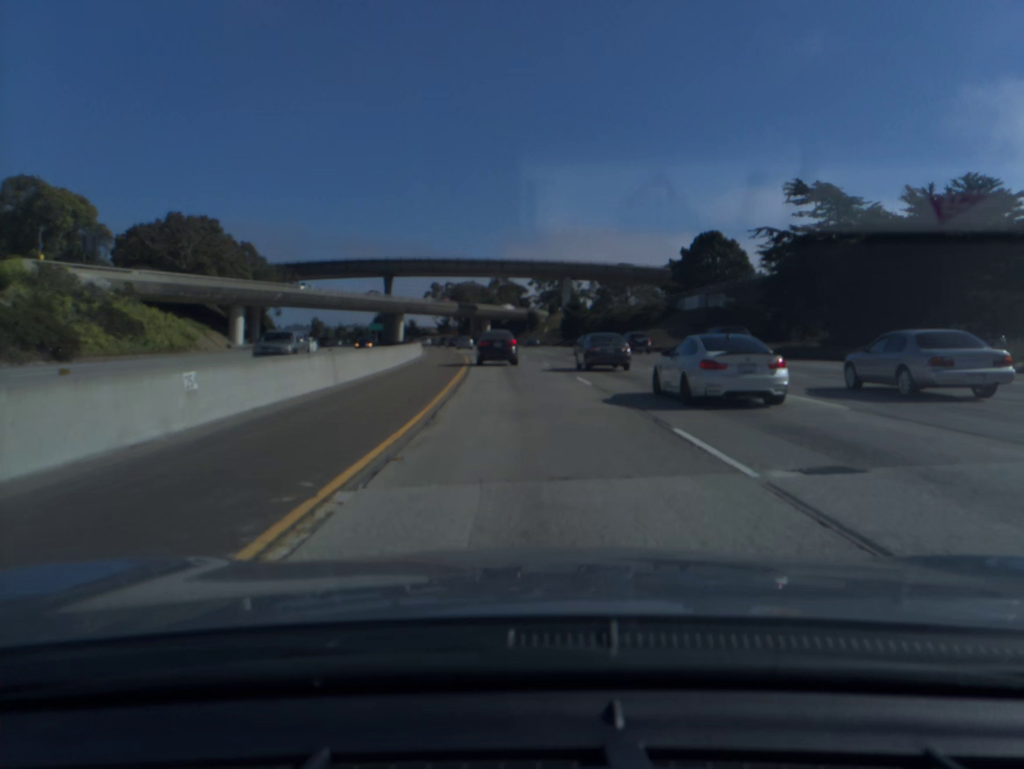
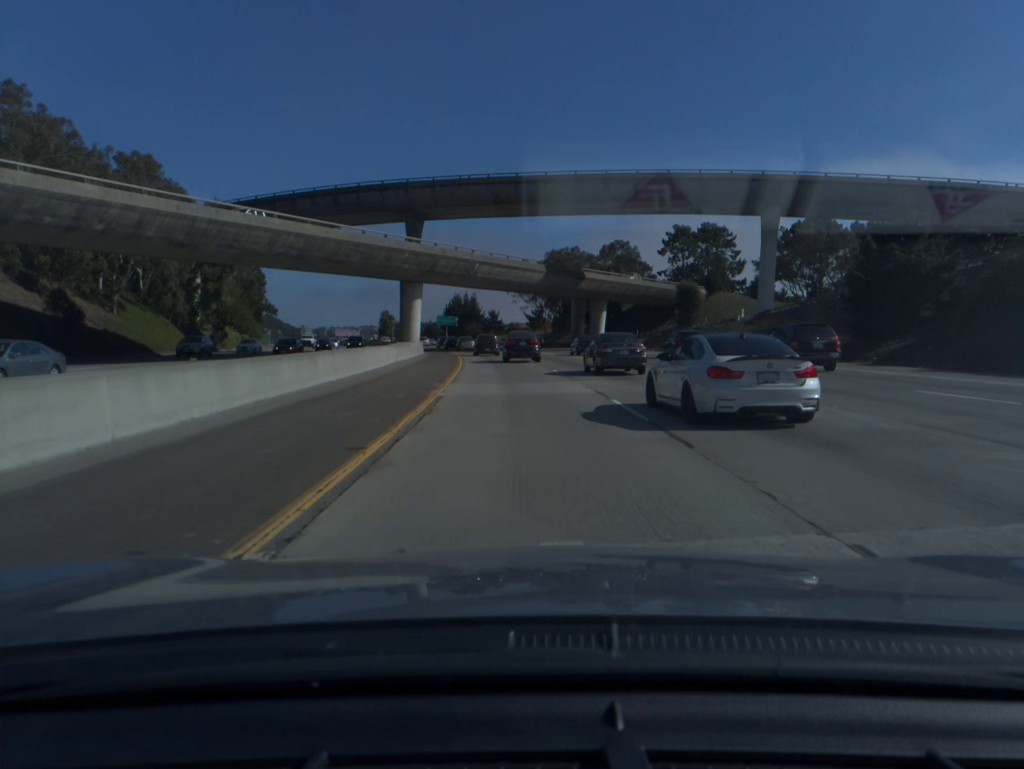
(-5.5, +81.7) m; -7°
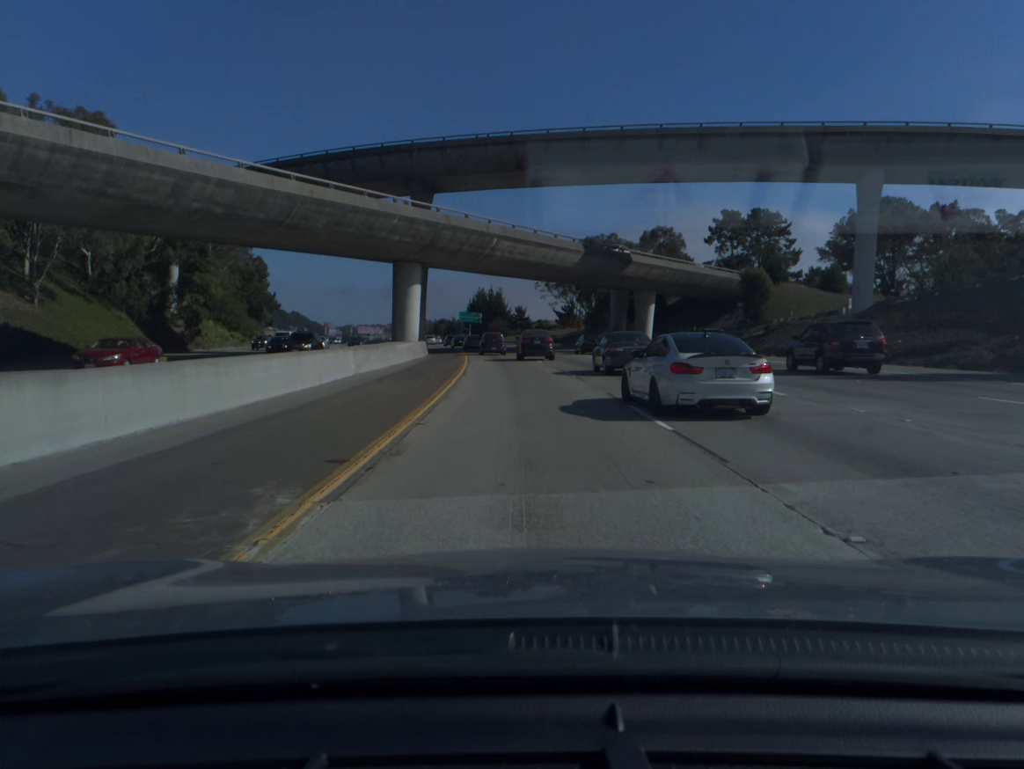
(-0.3, +16.4) m; -2°
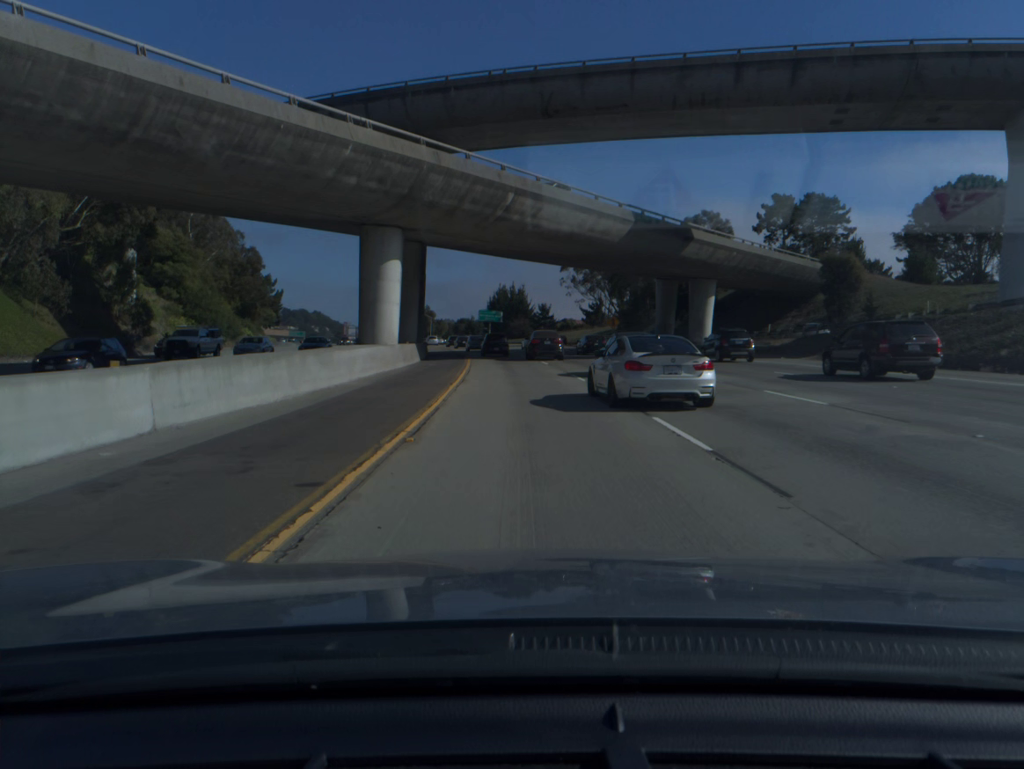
(-0.2, +16.4) m; -2°
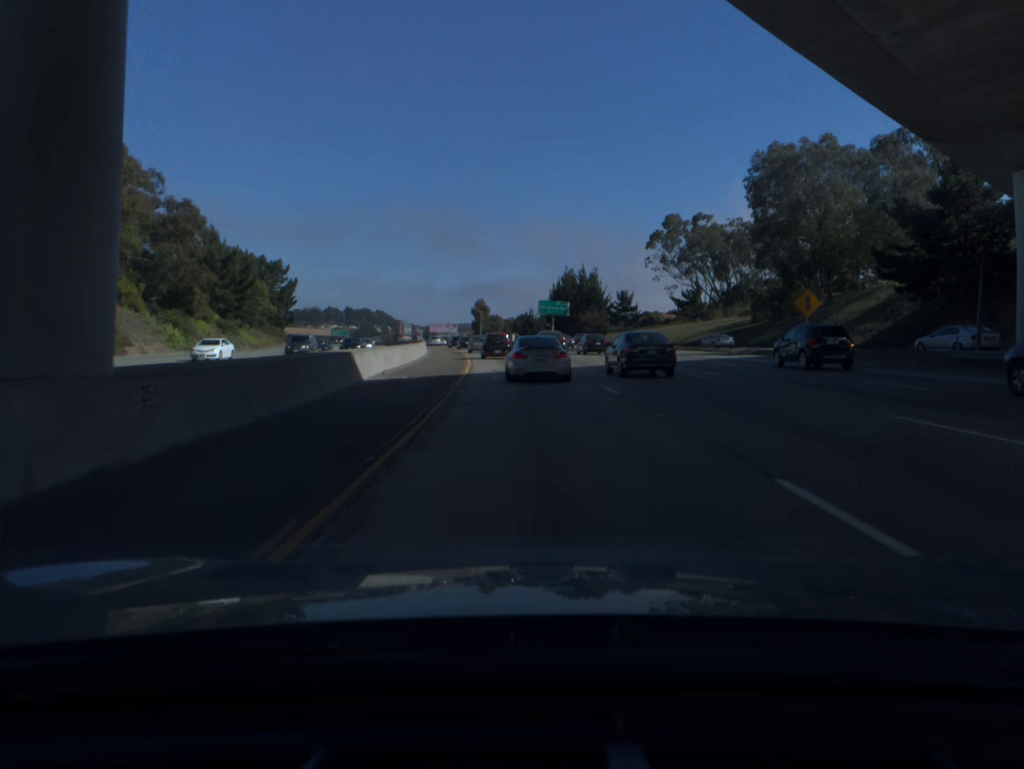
(-1.7, +49.5) m; -4°
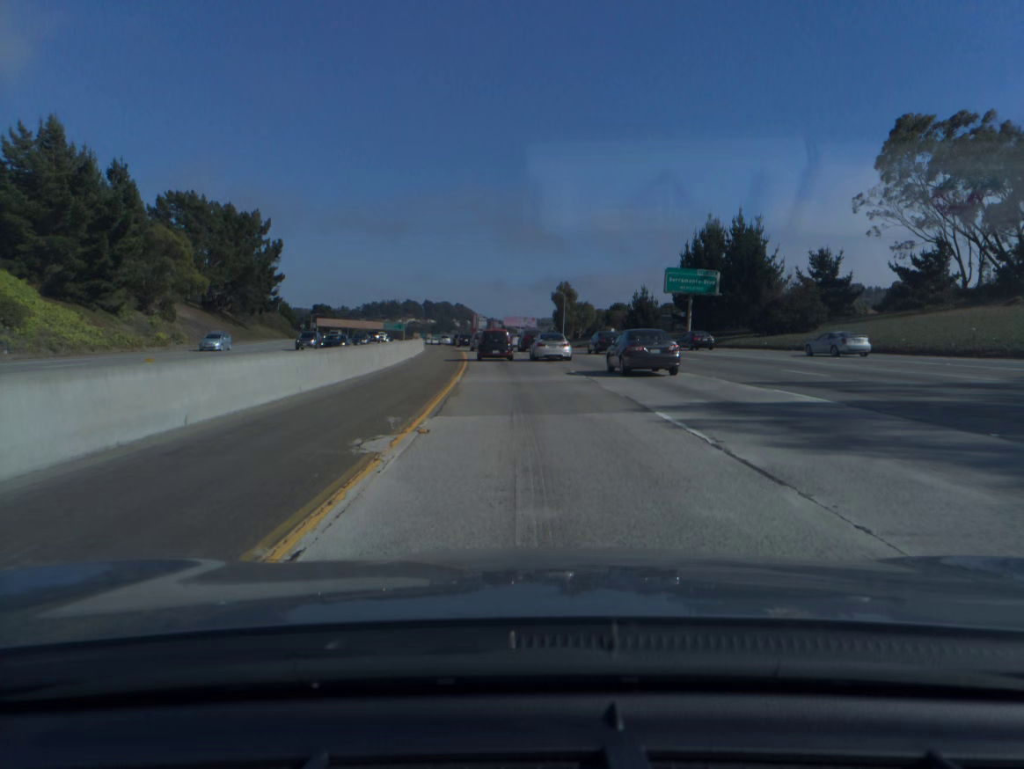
(-3.7, +66.5) m; -6°
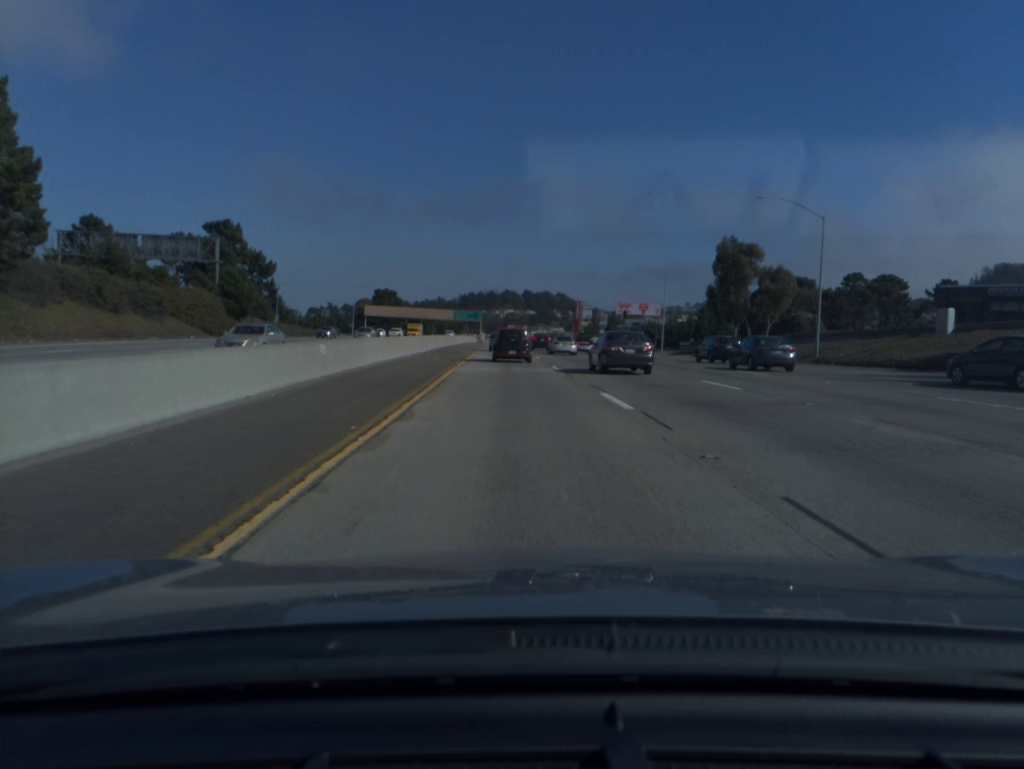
(-5.5, +82.0) m; -7°
